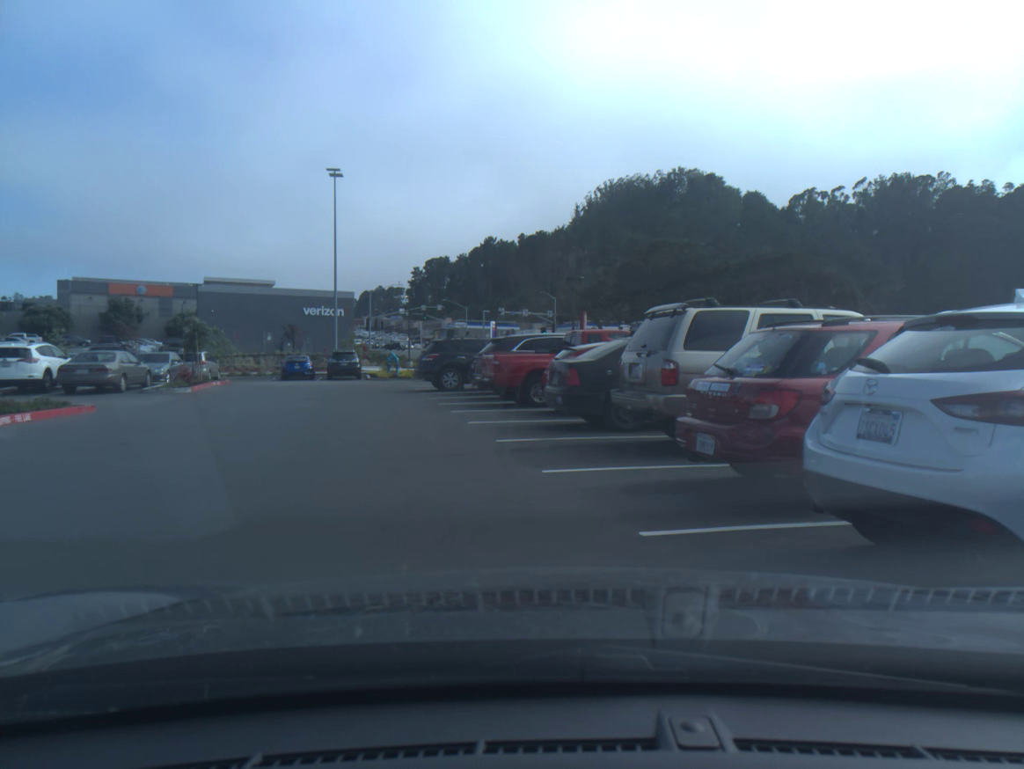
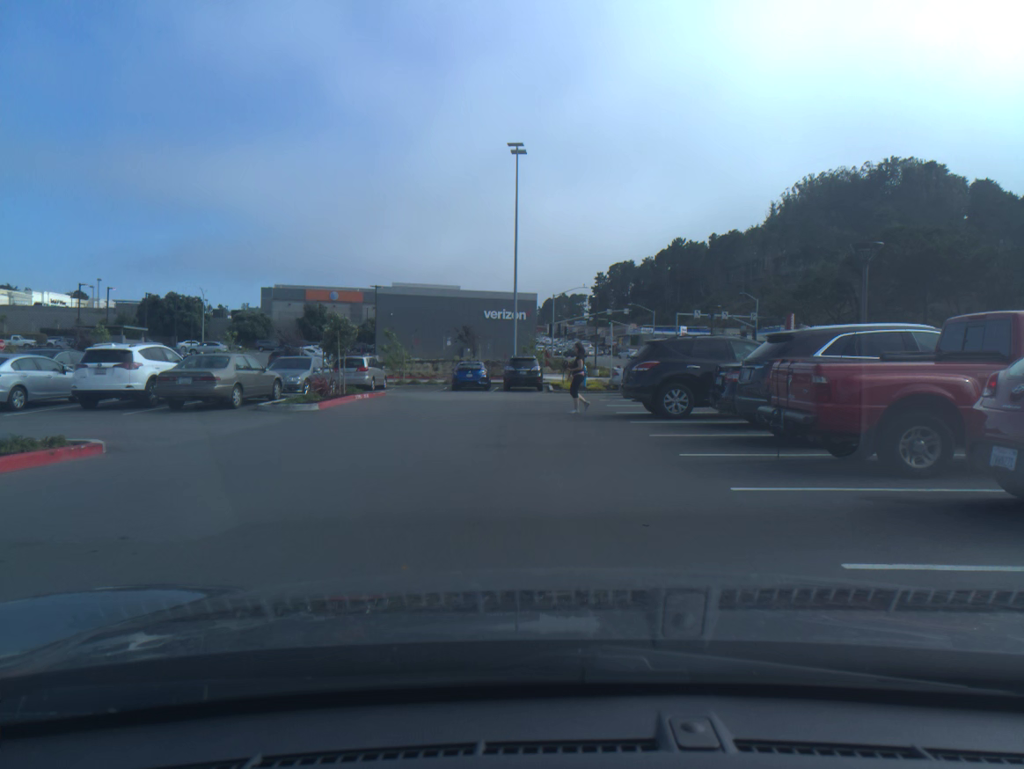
(-0.5, +8.7) m; -4°
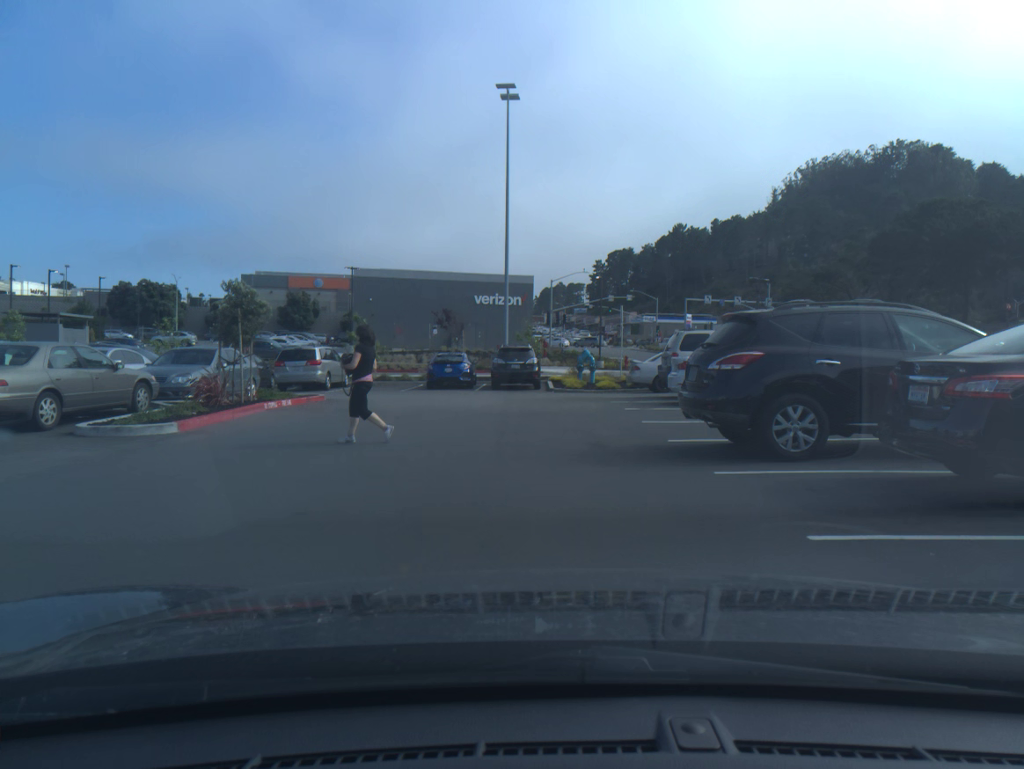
(+0.1, +7.8) m; +1°
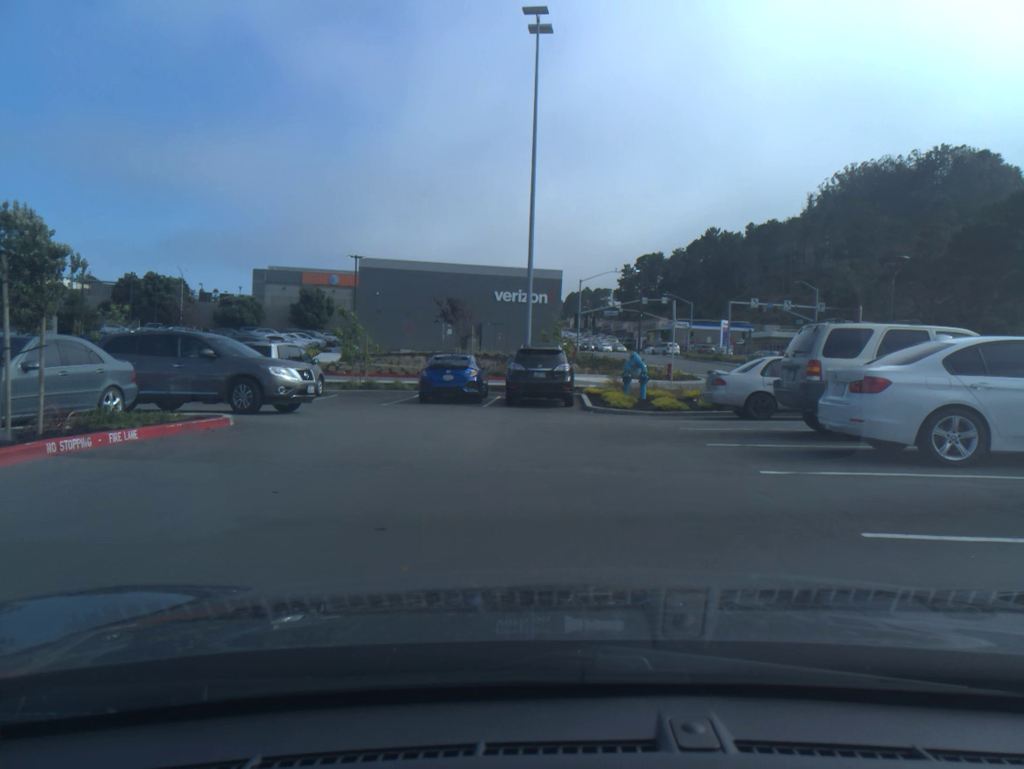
(-0.3, +8.0) m; -2°
